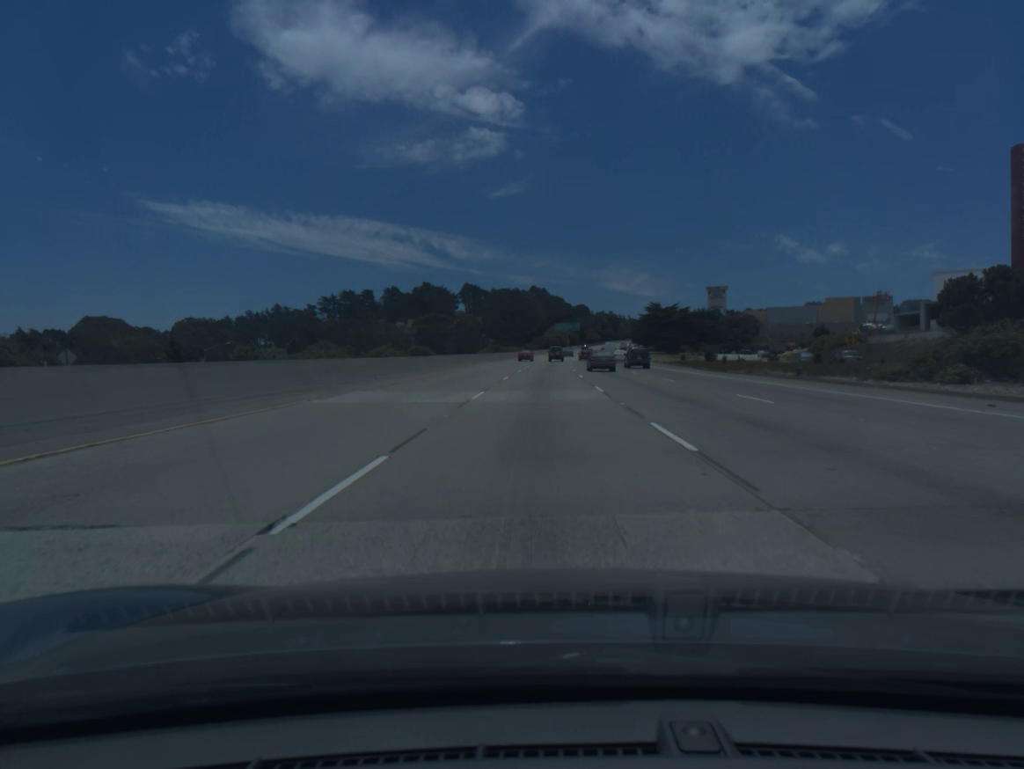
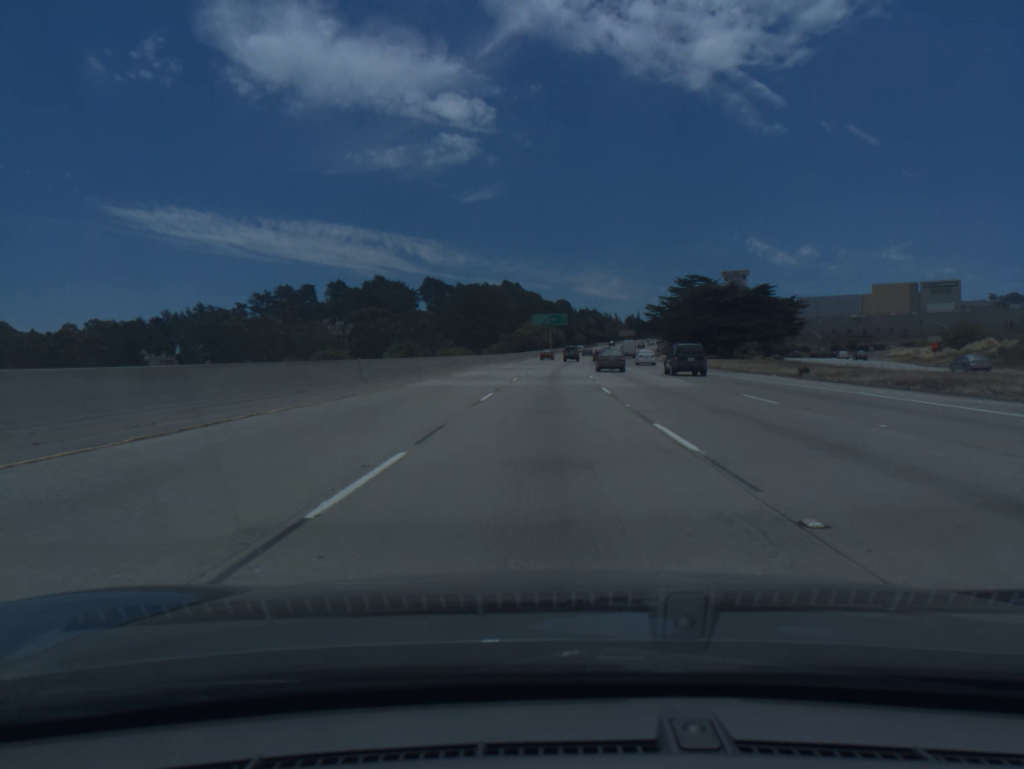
(+0.9, +72.8) m; +2°
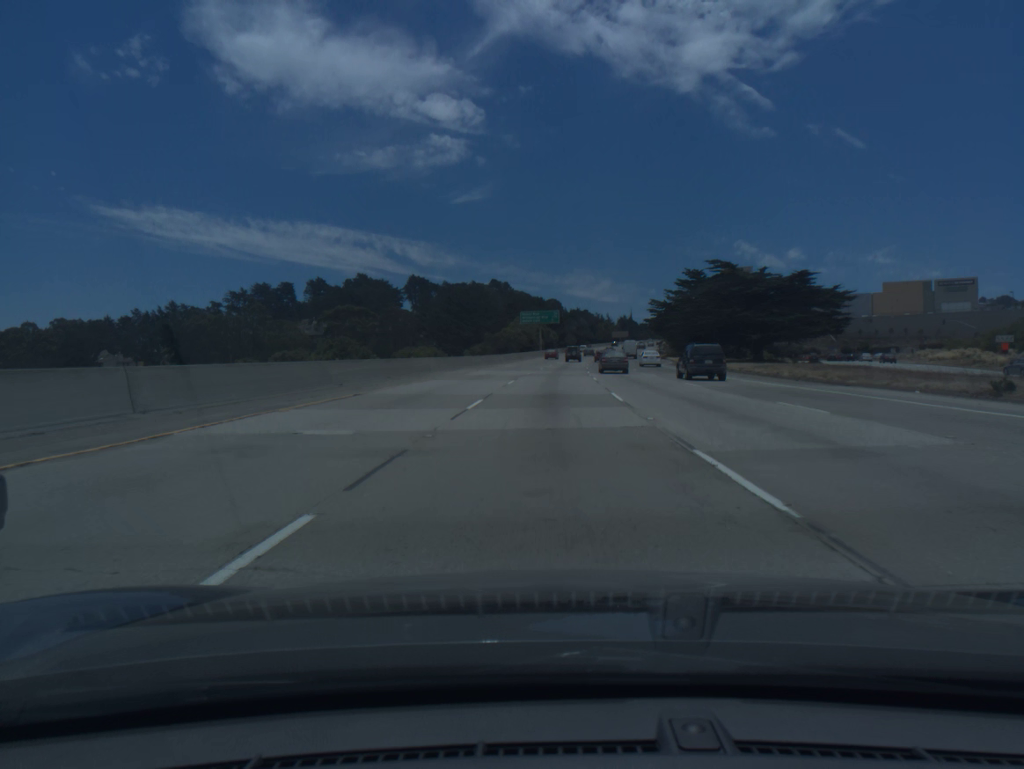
(+0.1, +18.2) m; +1°
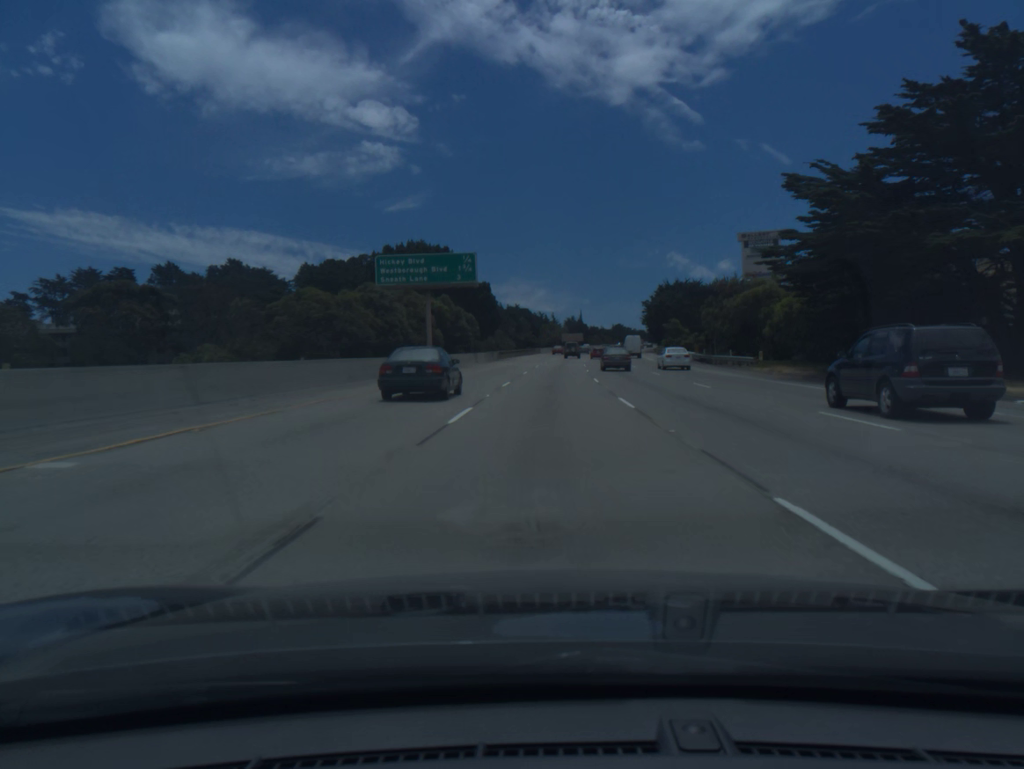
(+3.4, +91.1) m; +4°
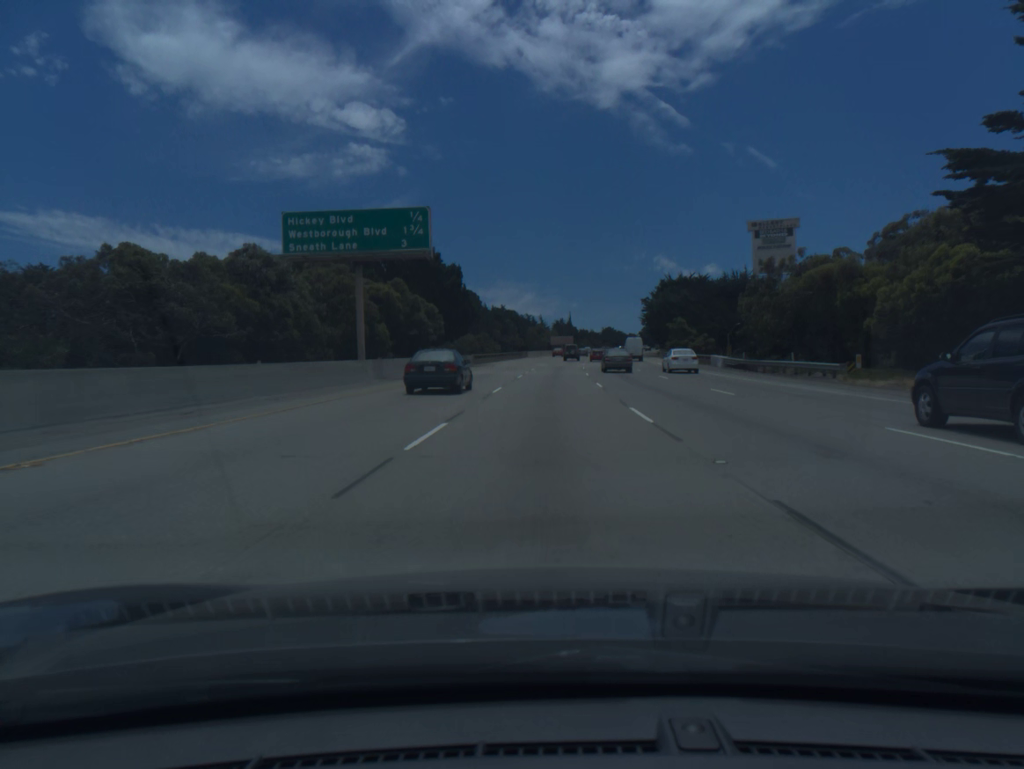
(+0.1, +18.2) m; +1°
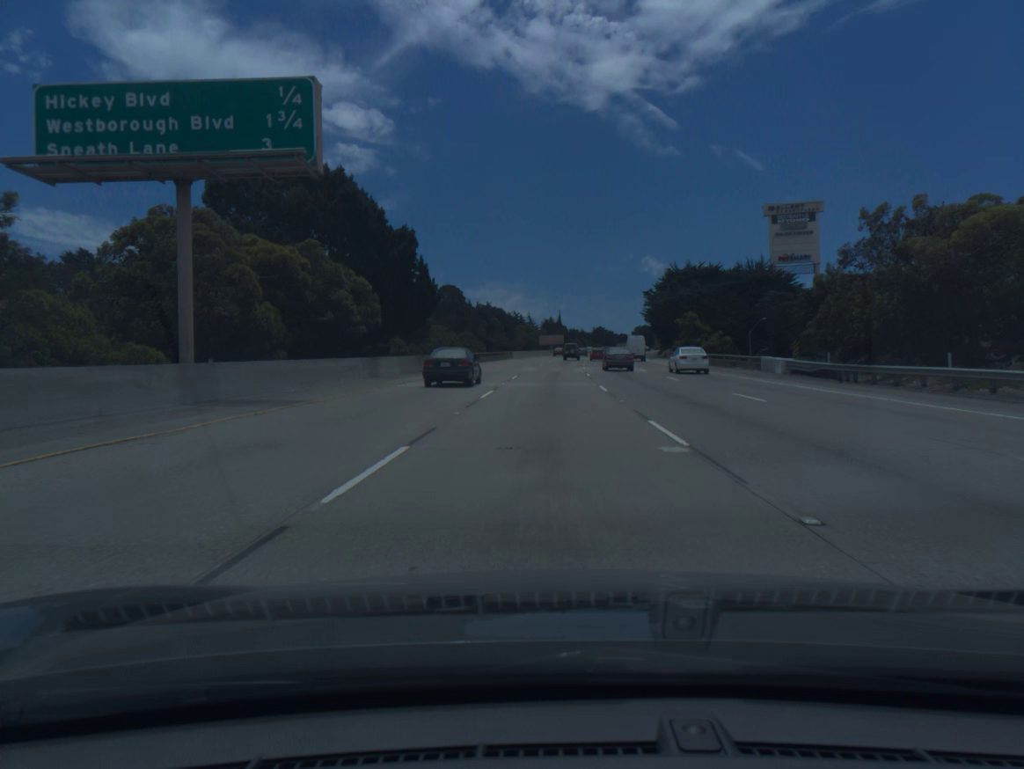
(+0.1, +18.2) m; +1°
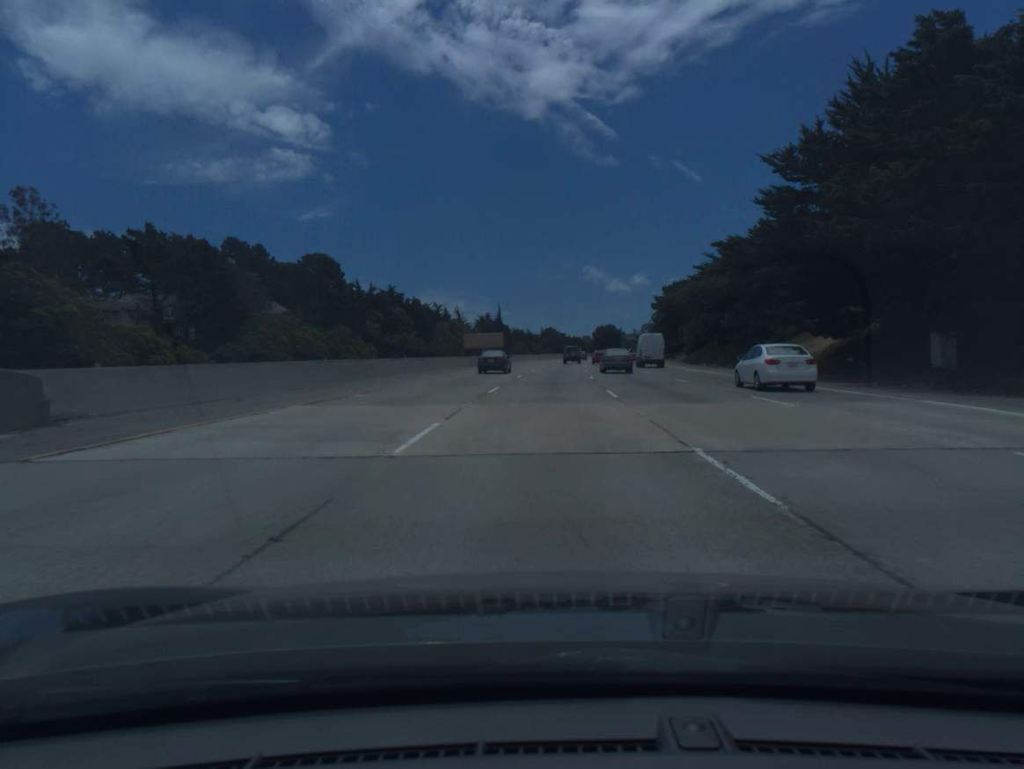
(+3.3, +90.8) m; +4°
